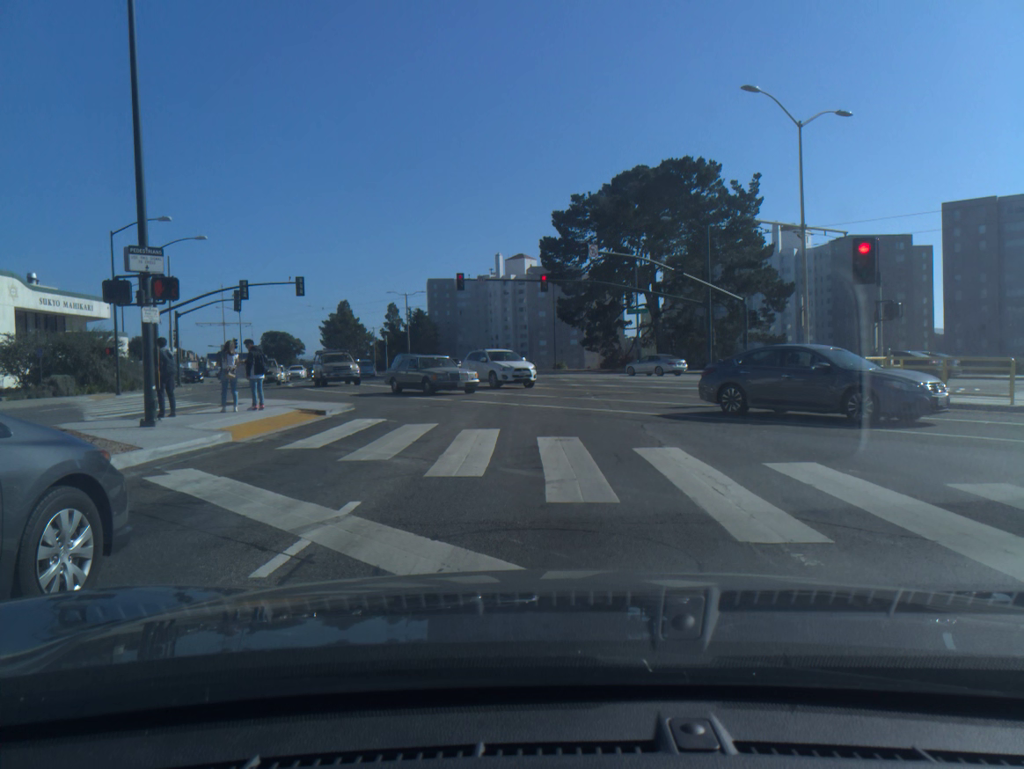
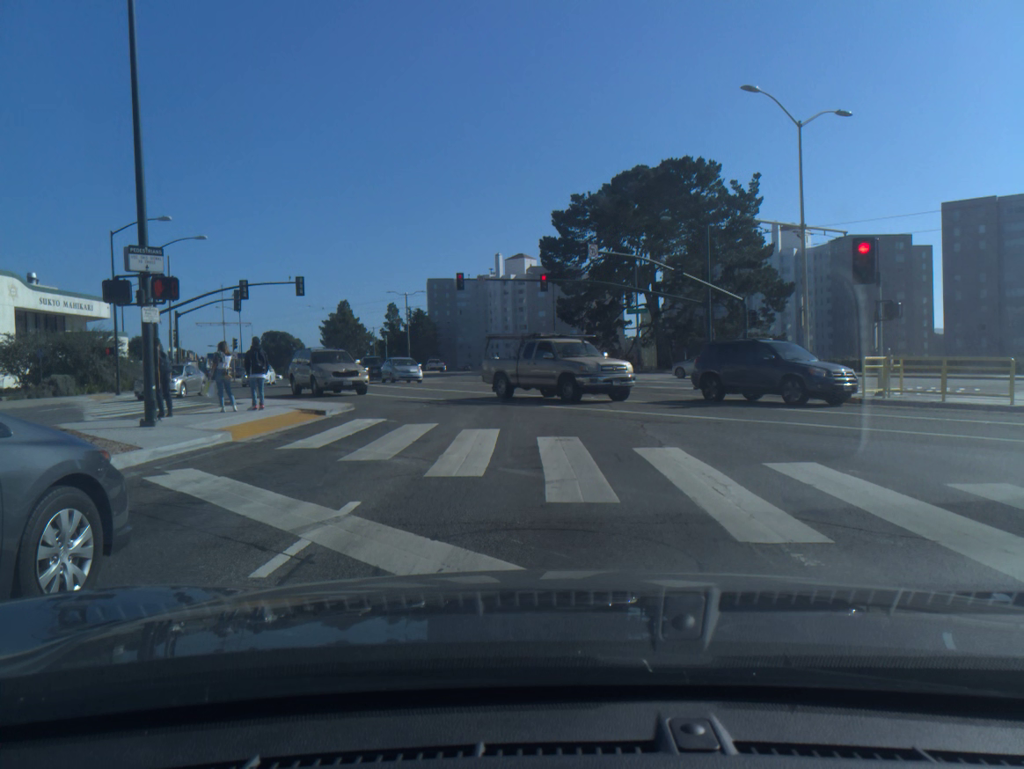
(0.0, 0.0) m; 0°
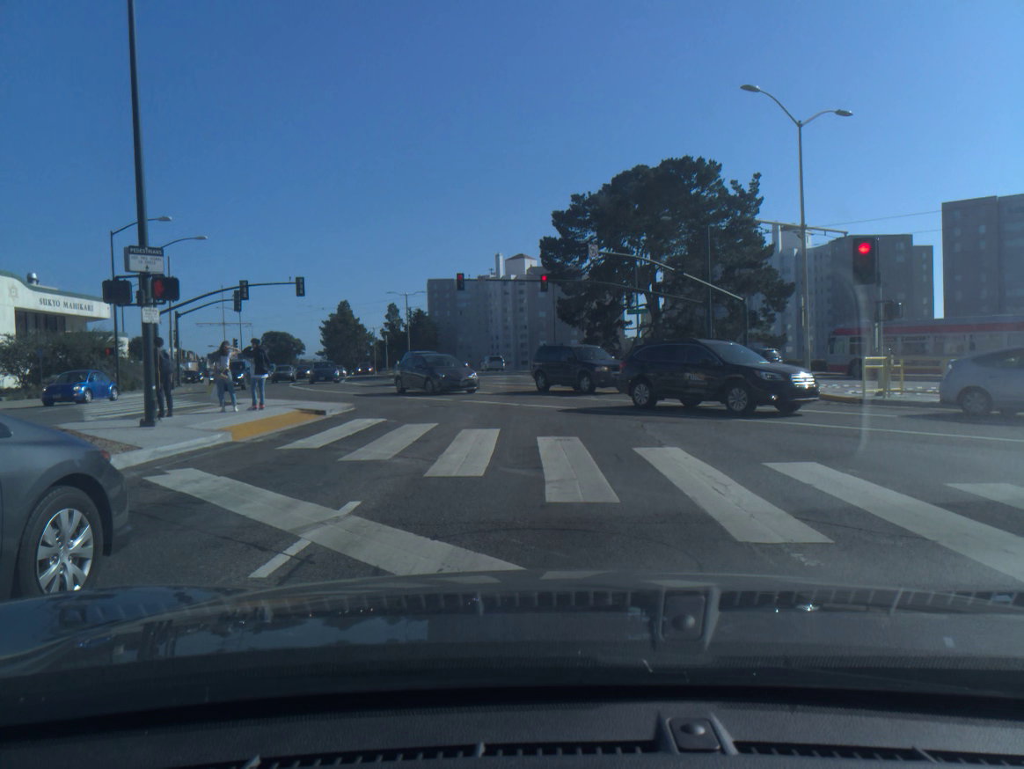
(0.0, +0.1) m; 0°
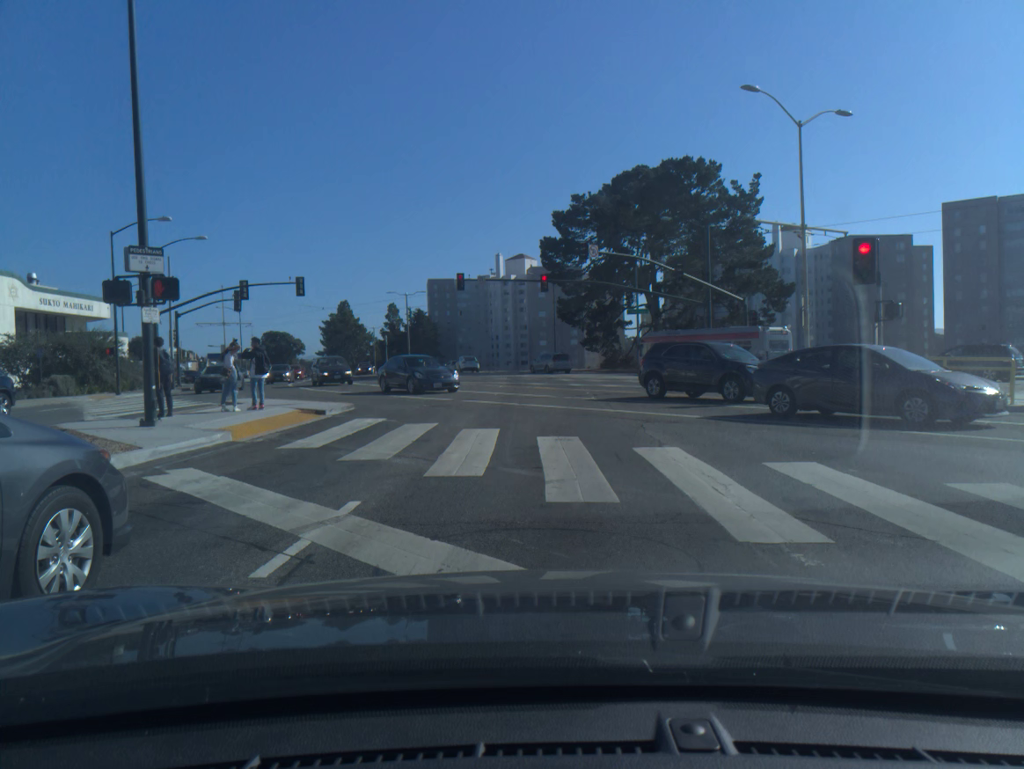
(0.0, 0.0) m; 0°
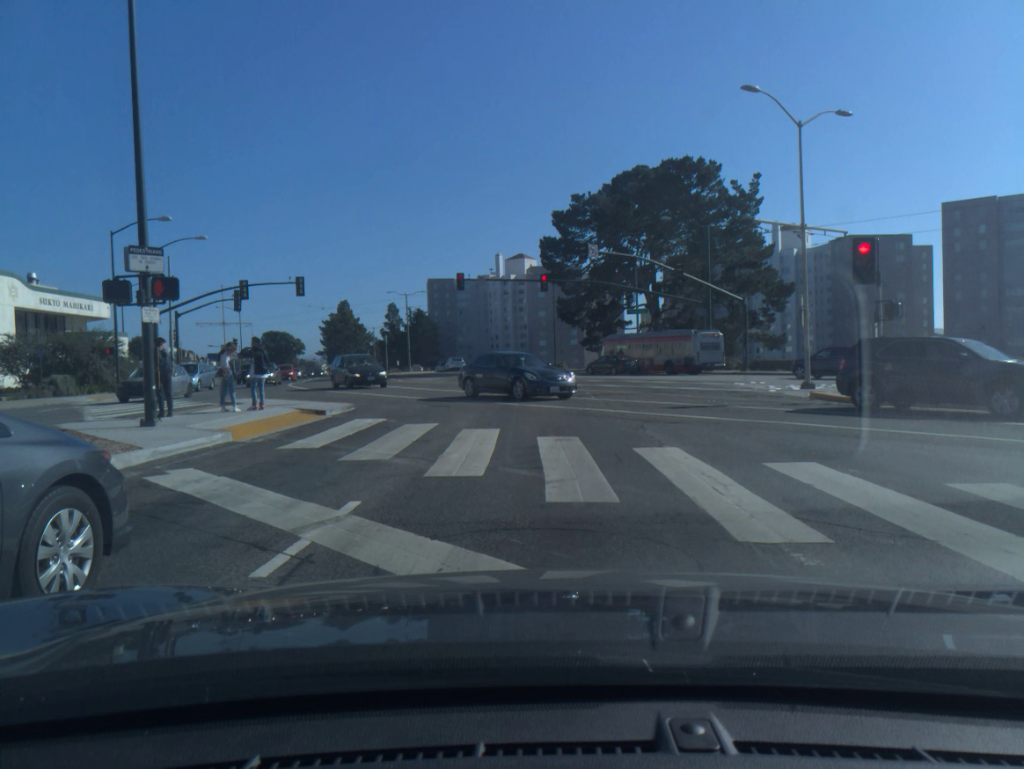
(0.0, 0.0) m; 0°
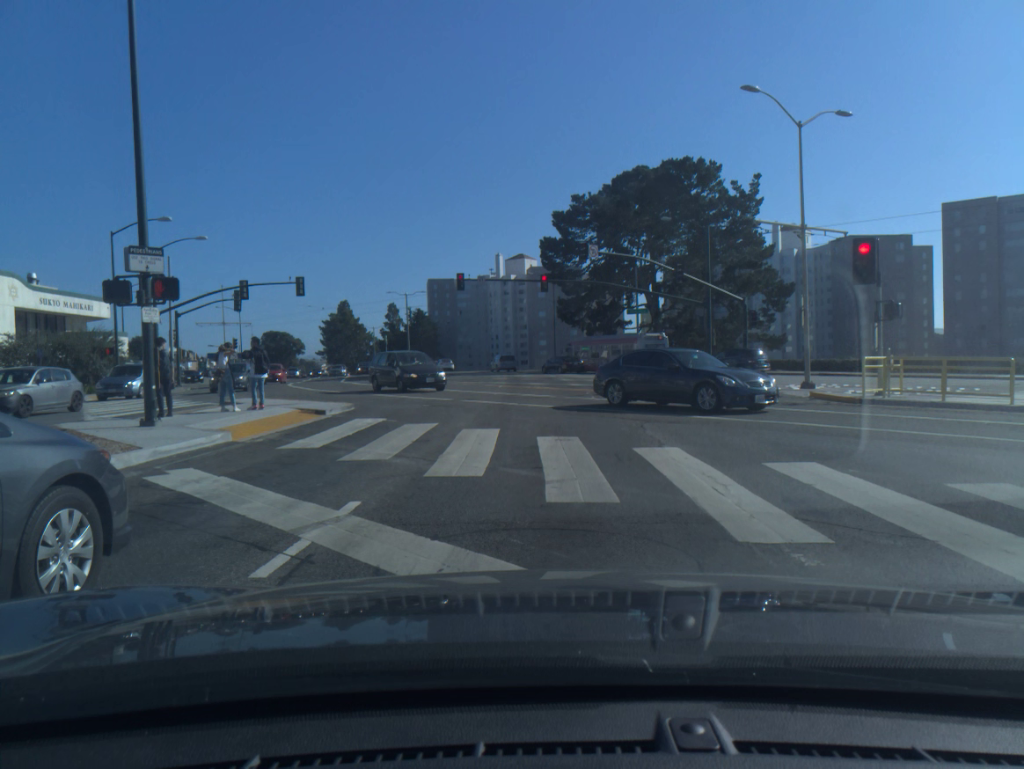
(0.0, 0.0) m; 0°
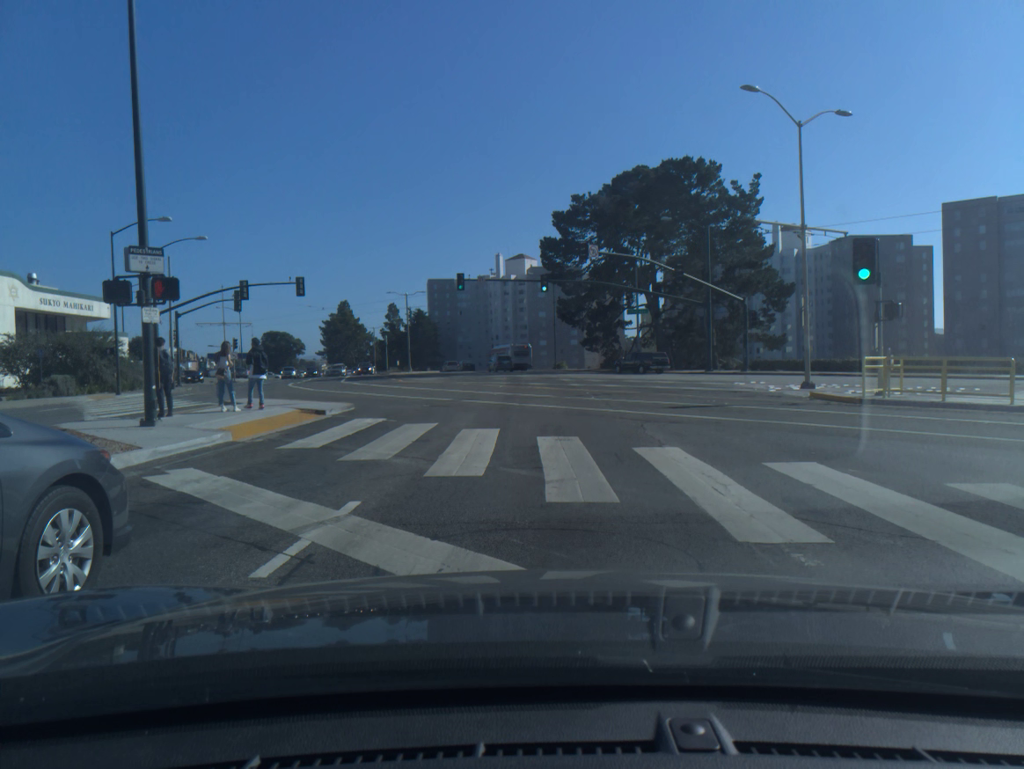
(0.0, -0.1) m; 0°
